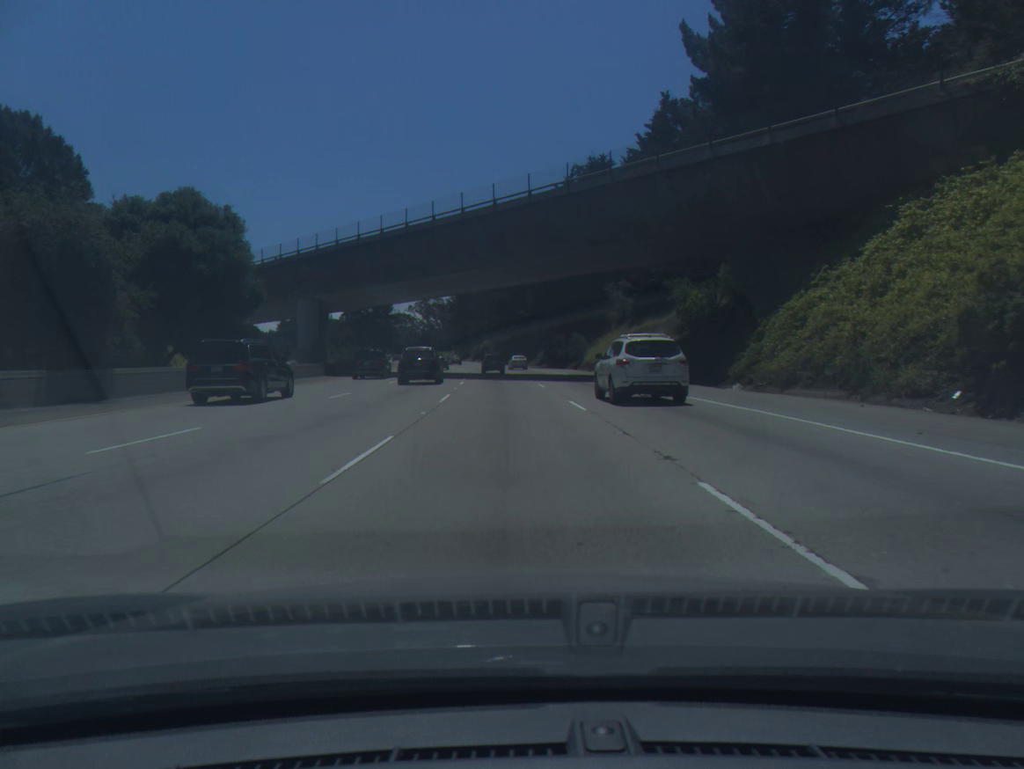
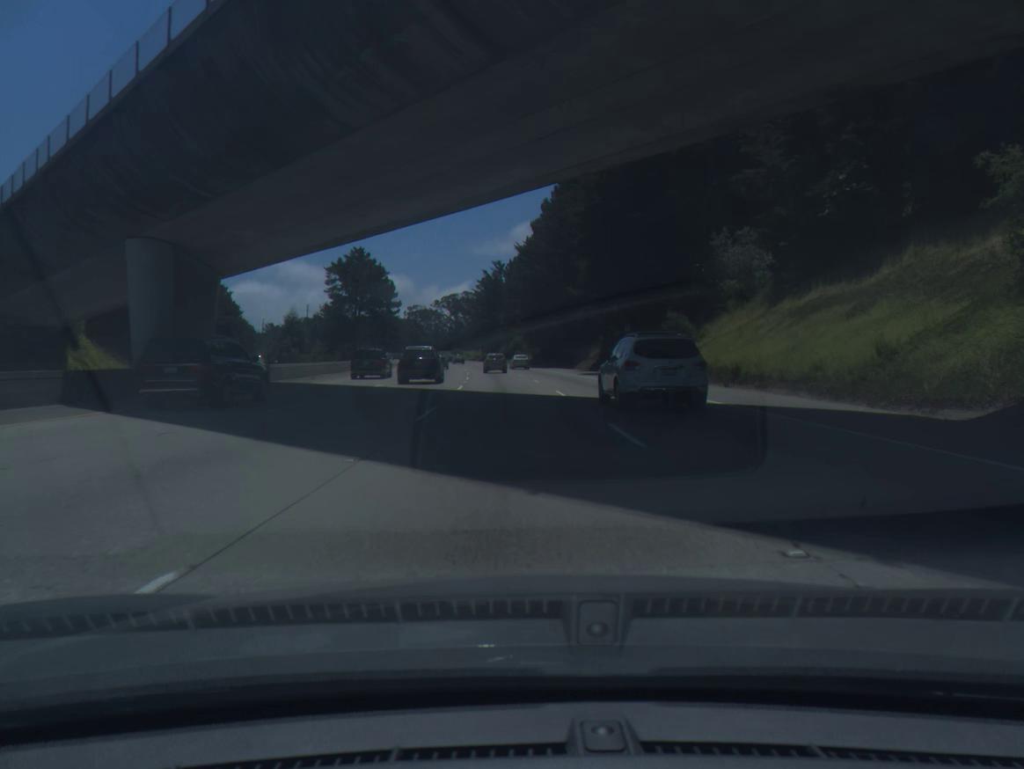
(-0.9, +36.9) m; -3°
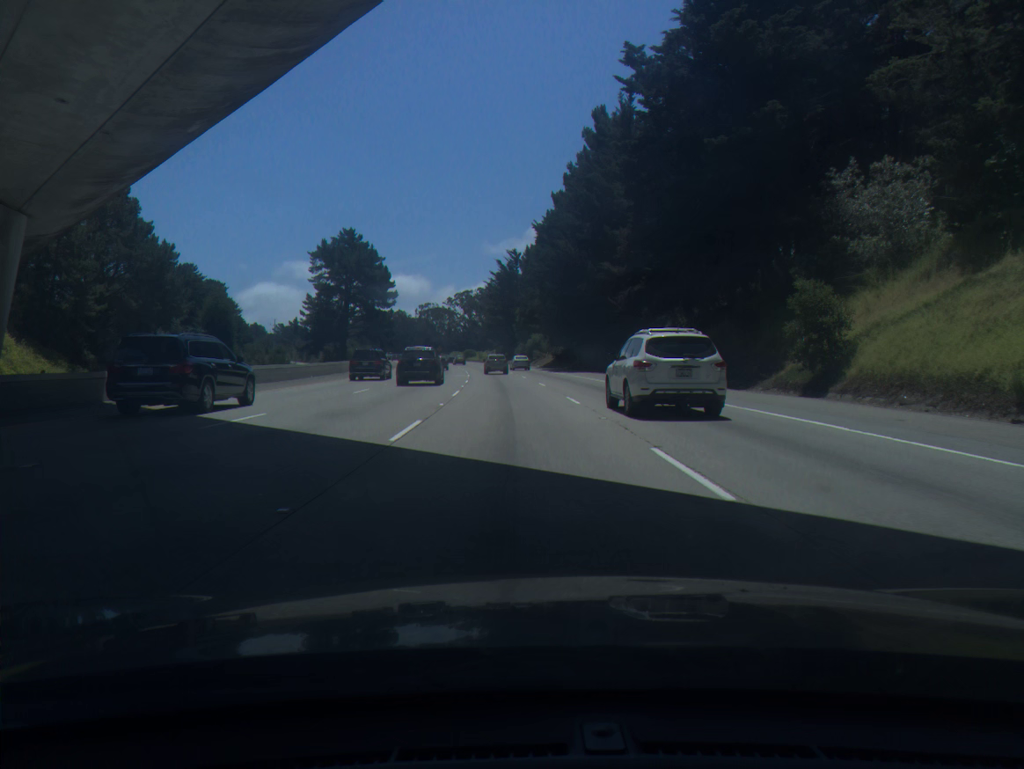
(-0.2, +18.4) m; -1°
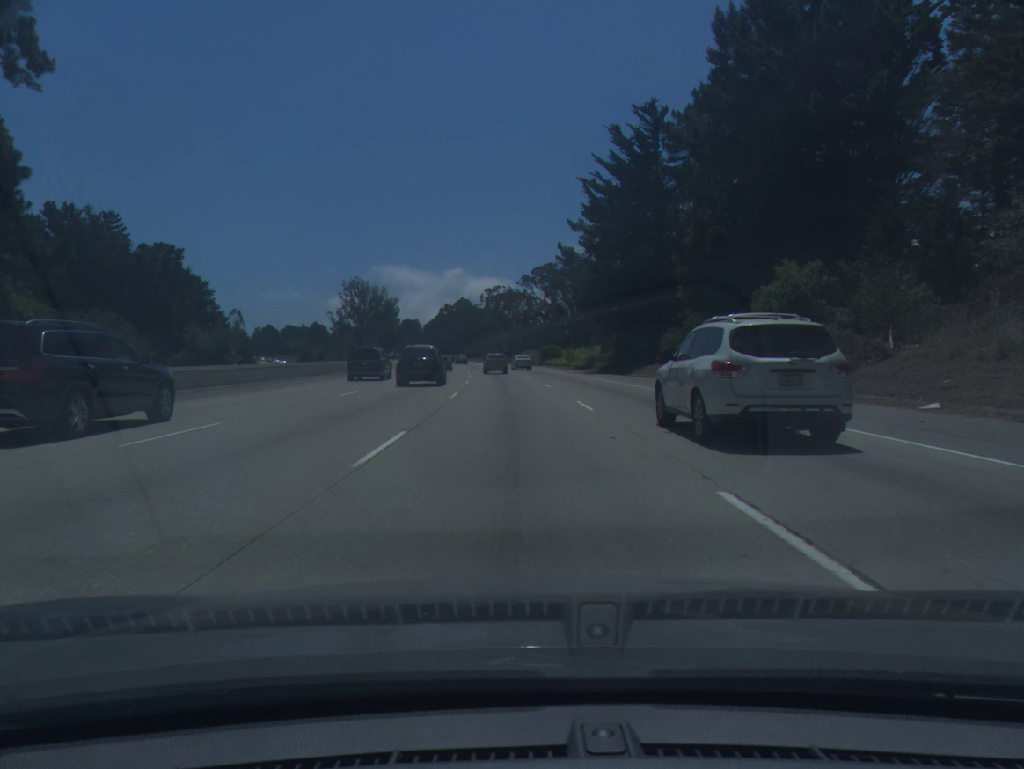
(-4.8, +90.9) m; -6°
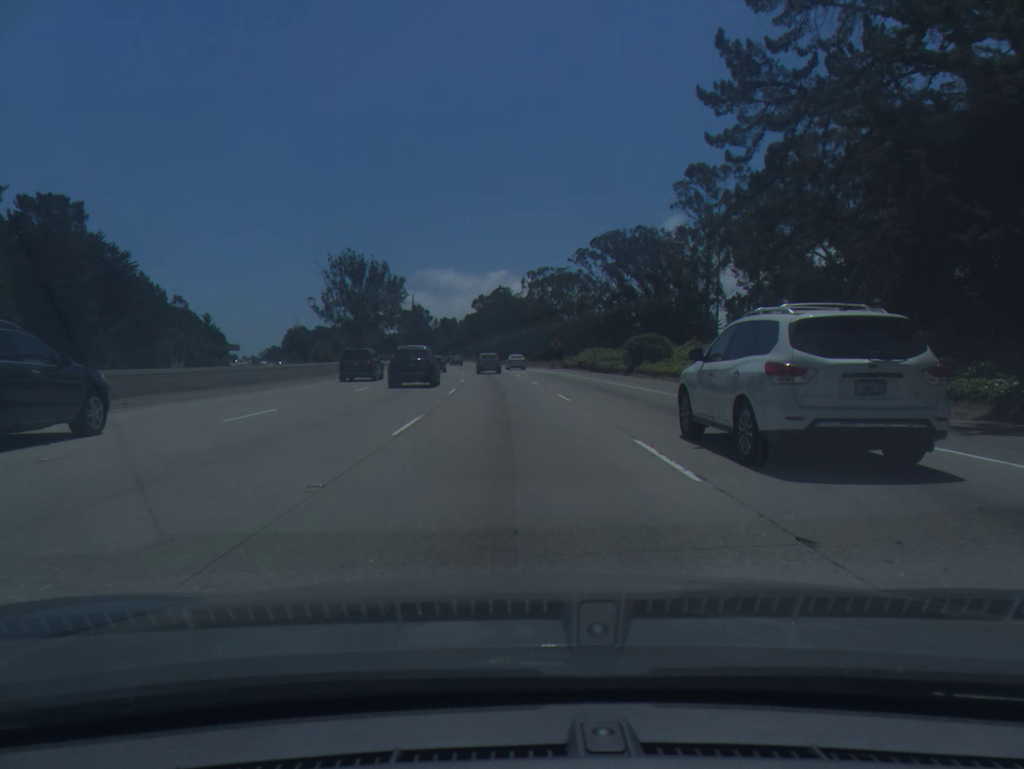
(-1.5, +54.1) m; -3°
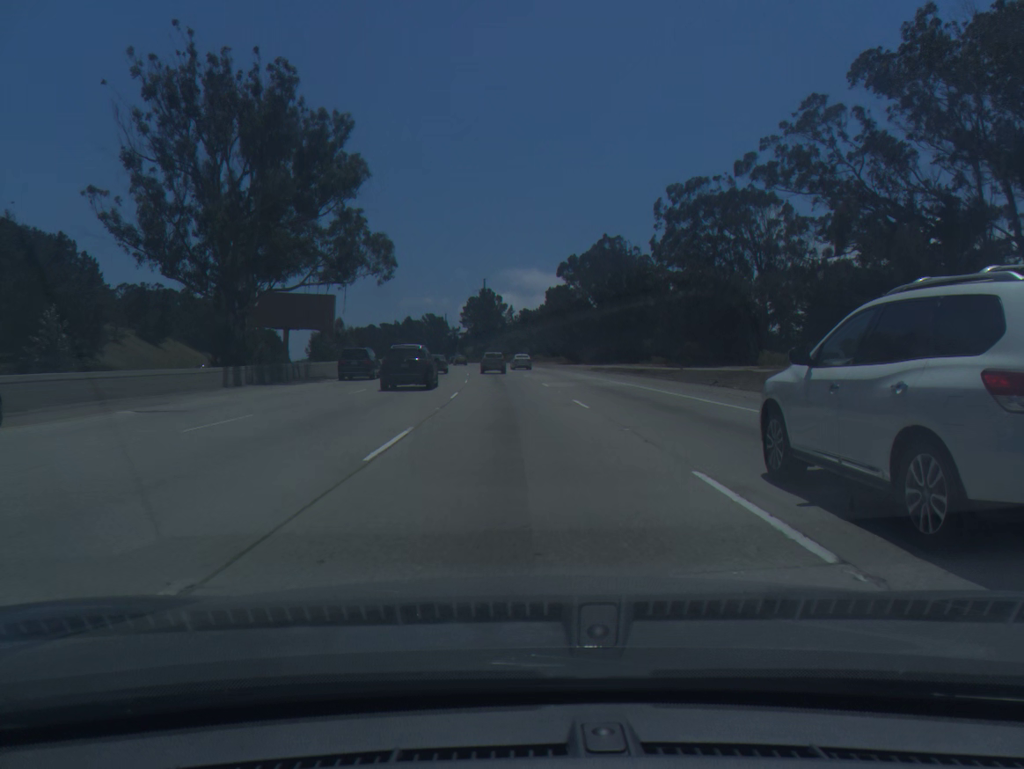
(-5.3, +90.1) m; -6°
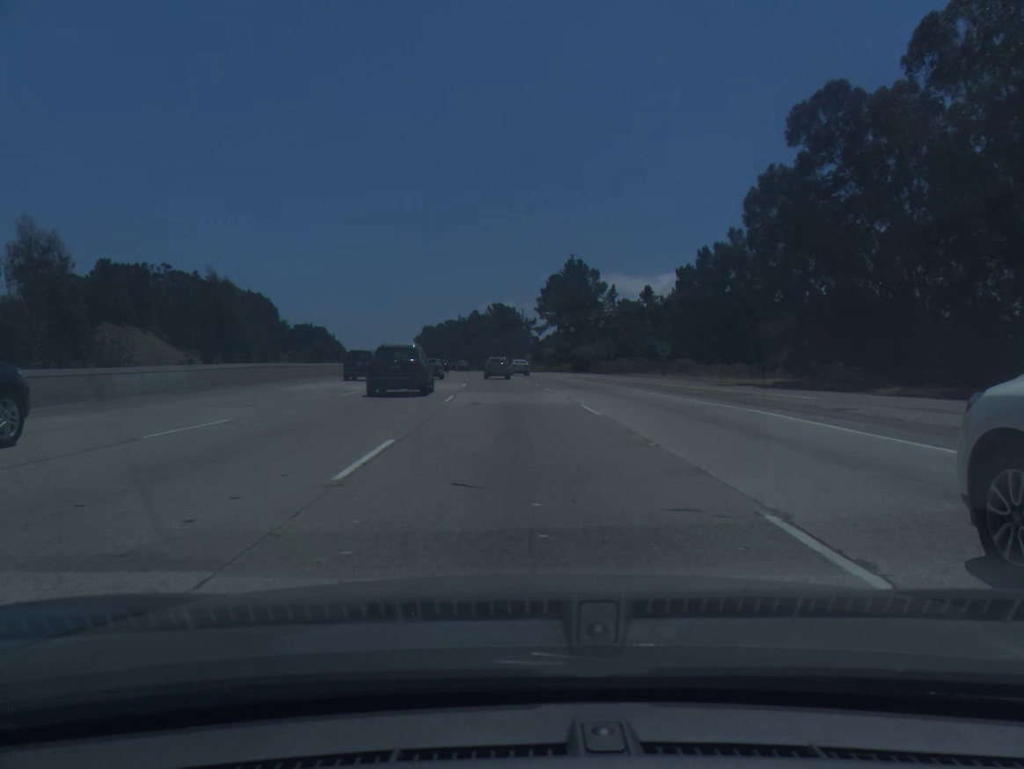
(-5.0, +89.2) m; -6°
